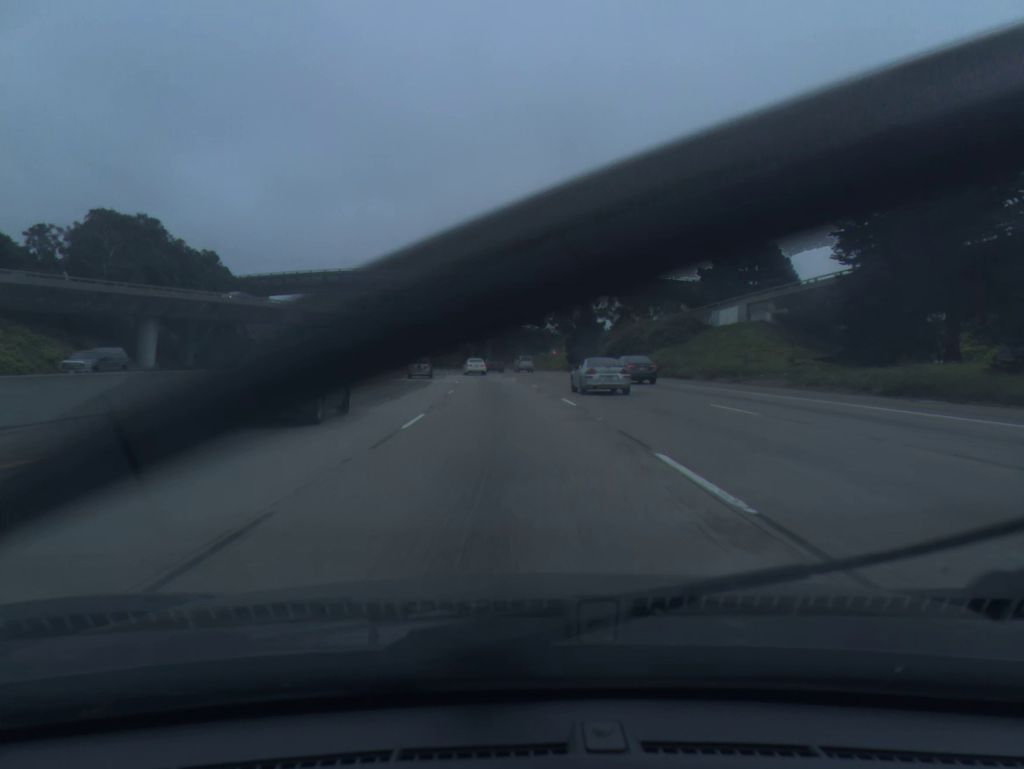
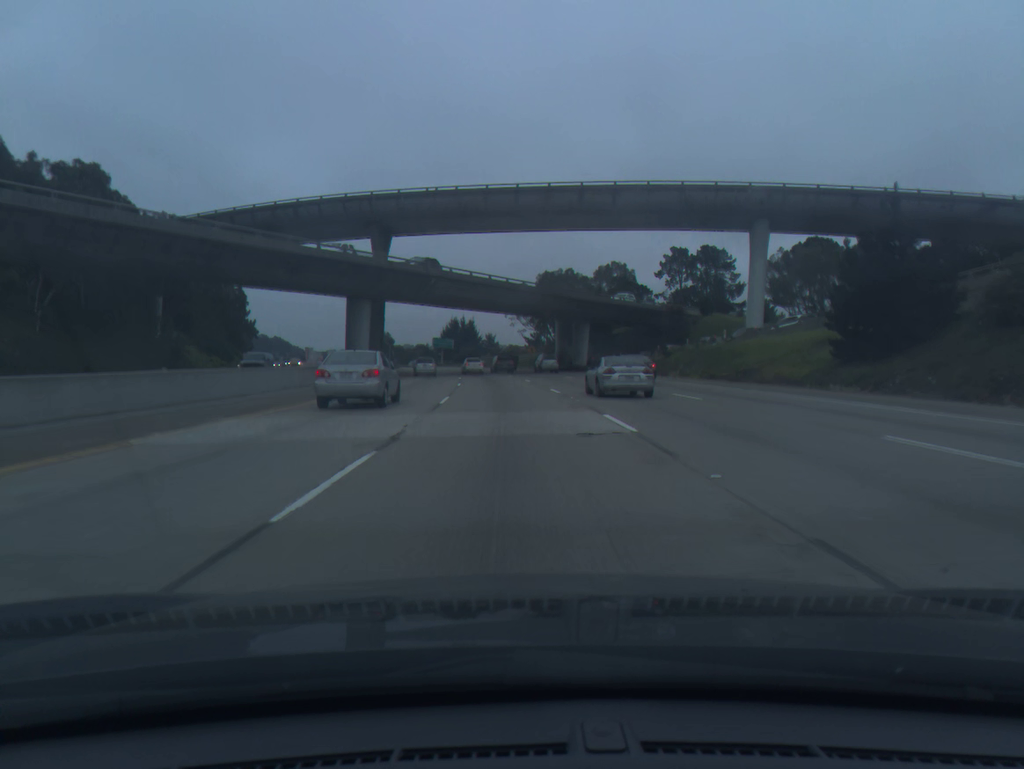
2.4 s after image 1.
(-3.6, +66.5) m; -6°
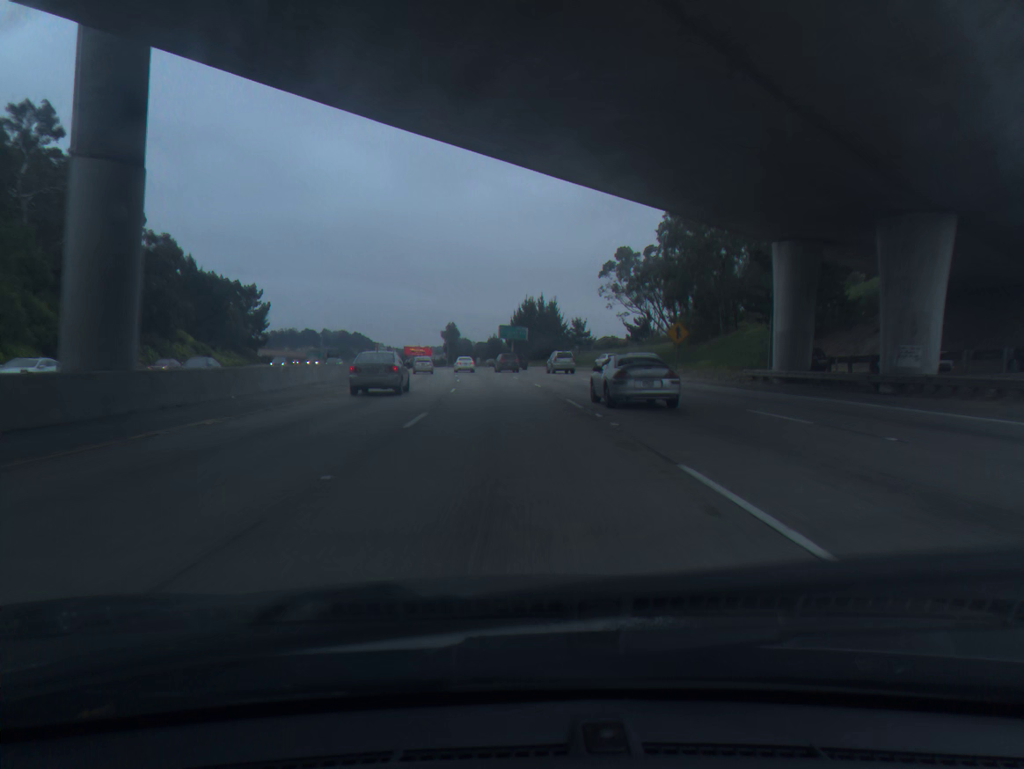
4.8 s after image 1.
(-3.3, +65.9) m; -6°
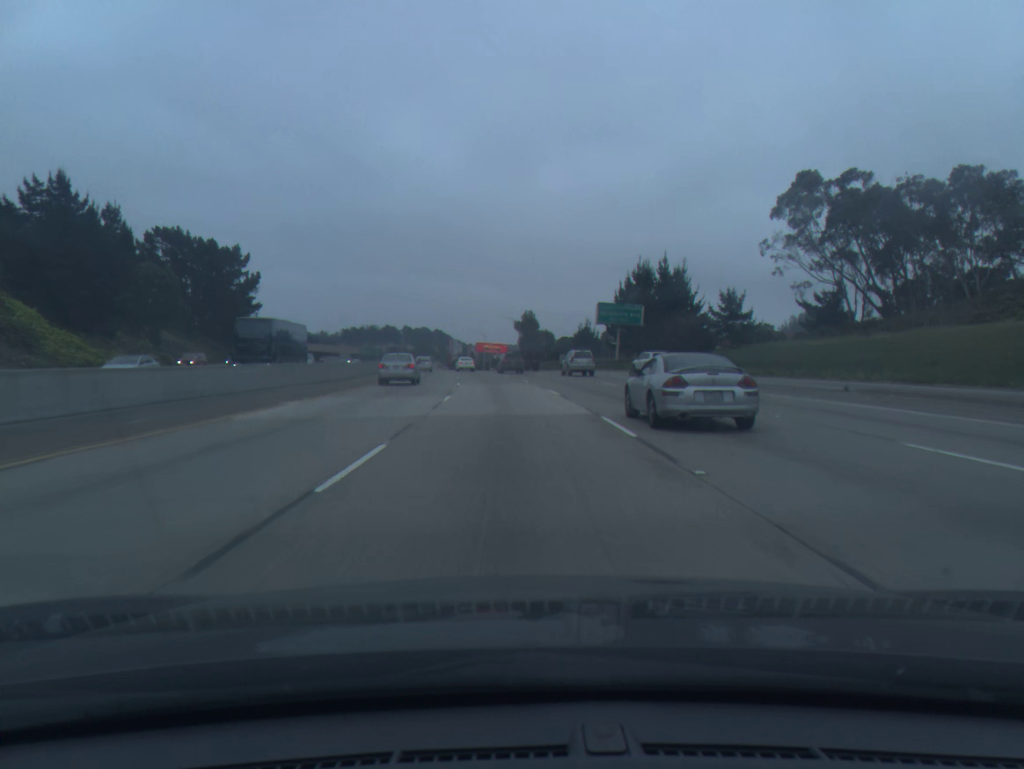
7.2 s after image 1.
(-3.5, +65.0) m; -6°
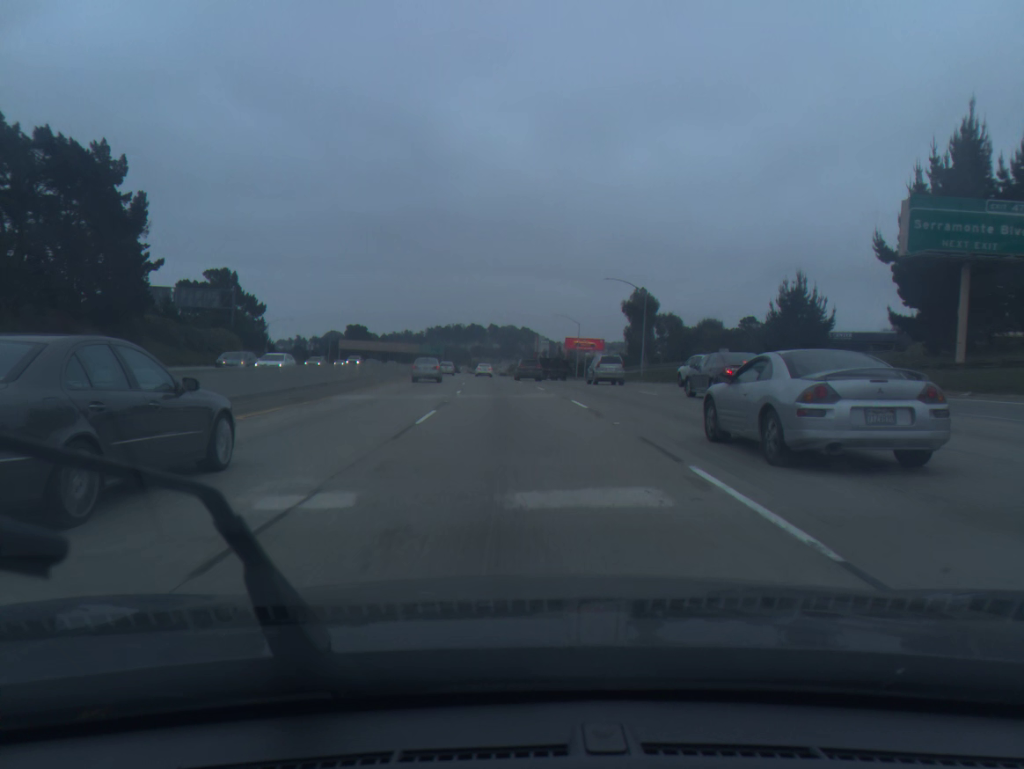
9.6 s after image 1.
(-3.5, +65.6) m; -6°
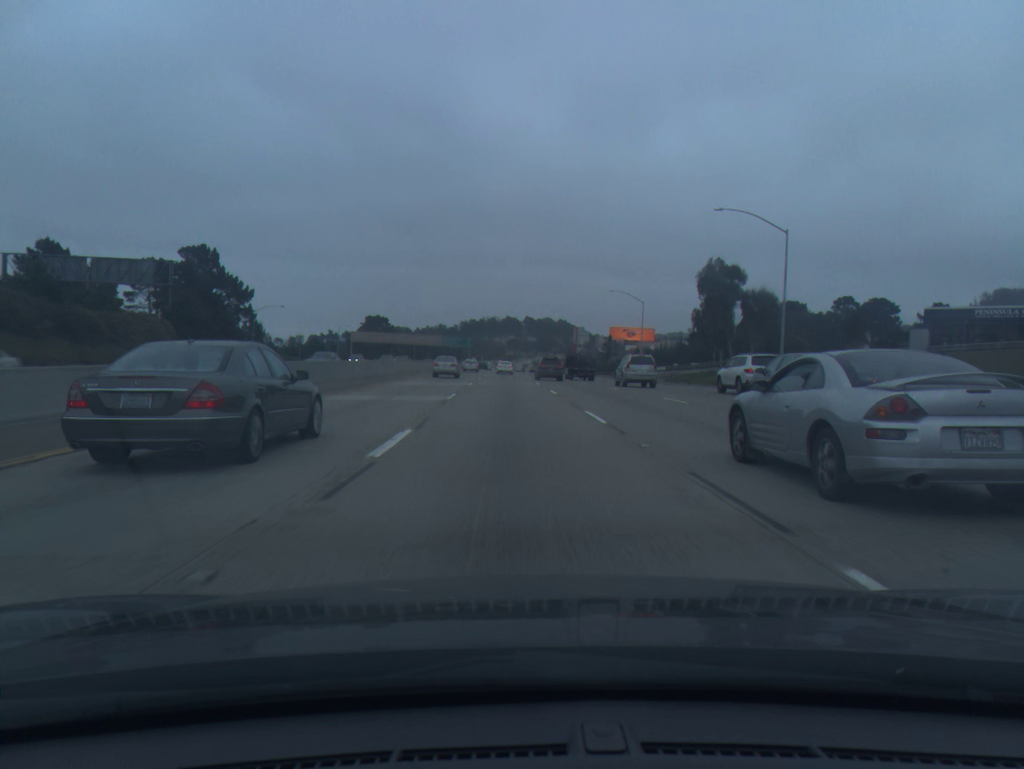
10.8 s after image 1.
(-0.8, +33.3) m; -3°
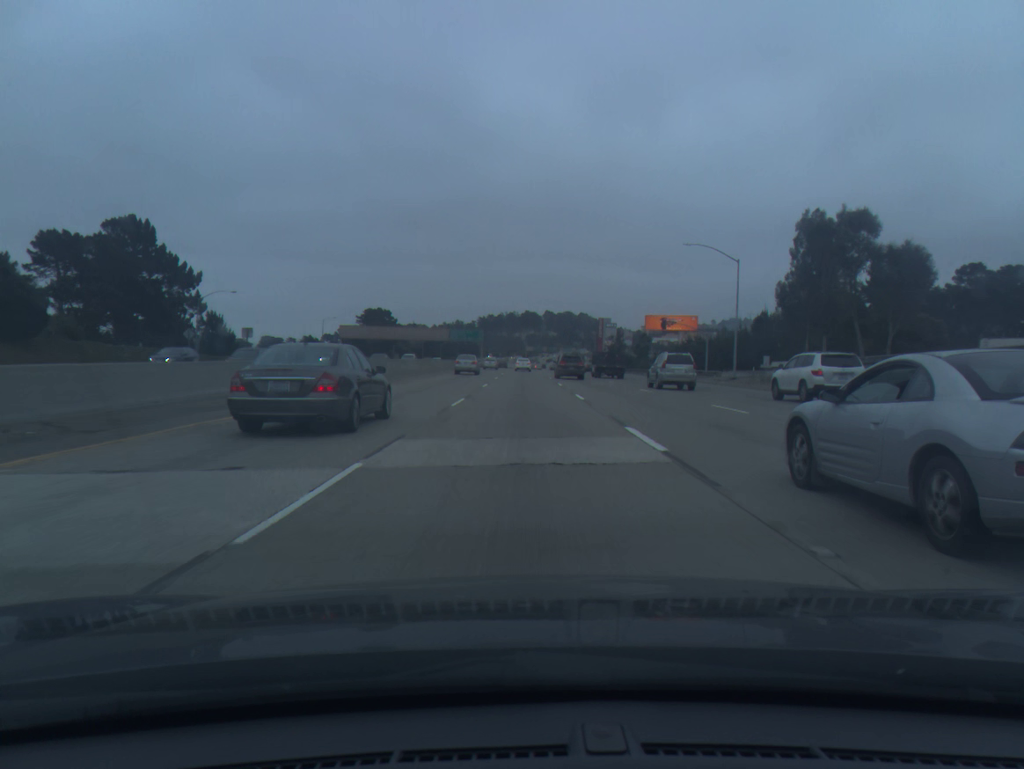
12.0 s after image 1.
(-0.6, +34.0) m; -1°
